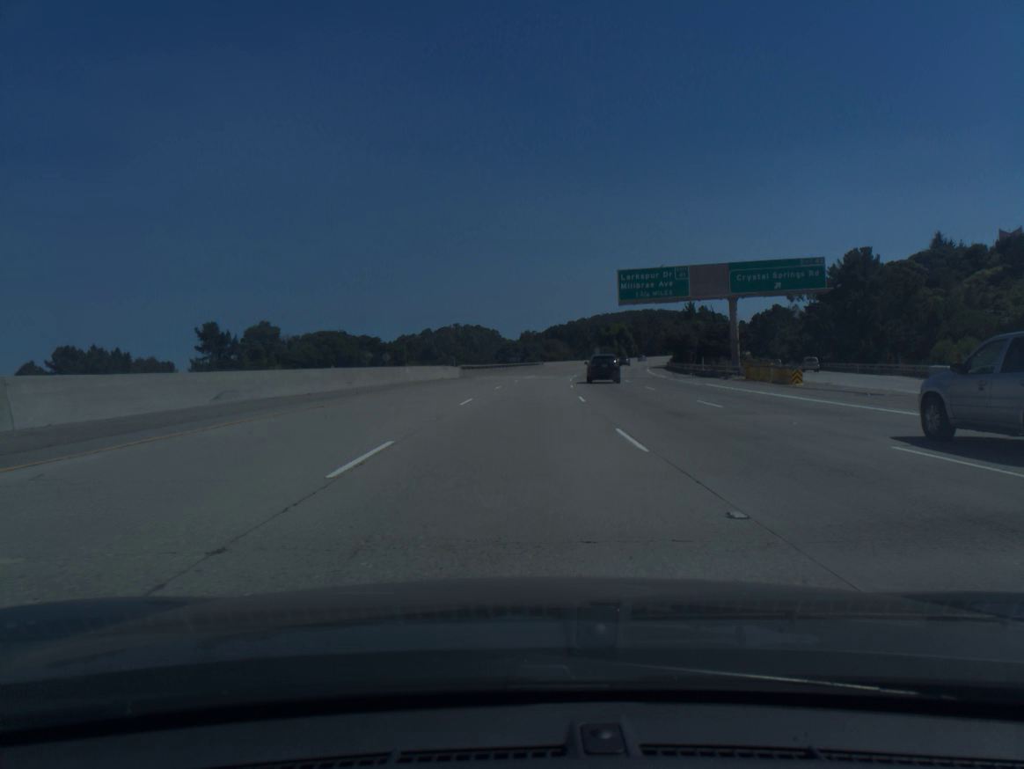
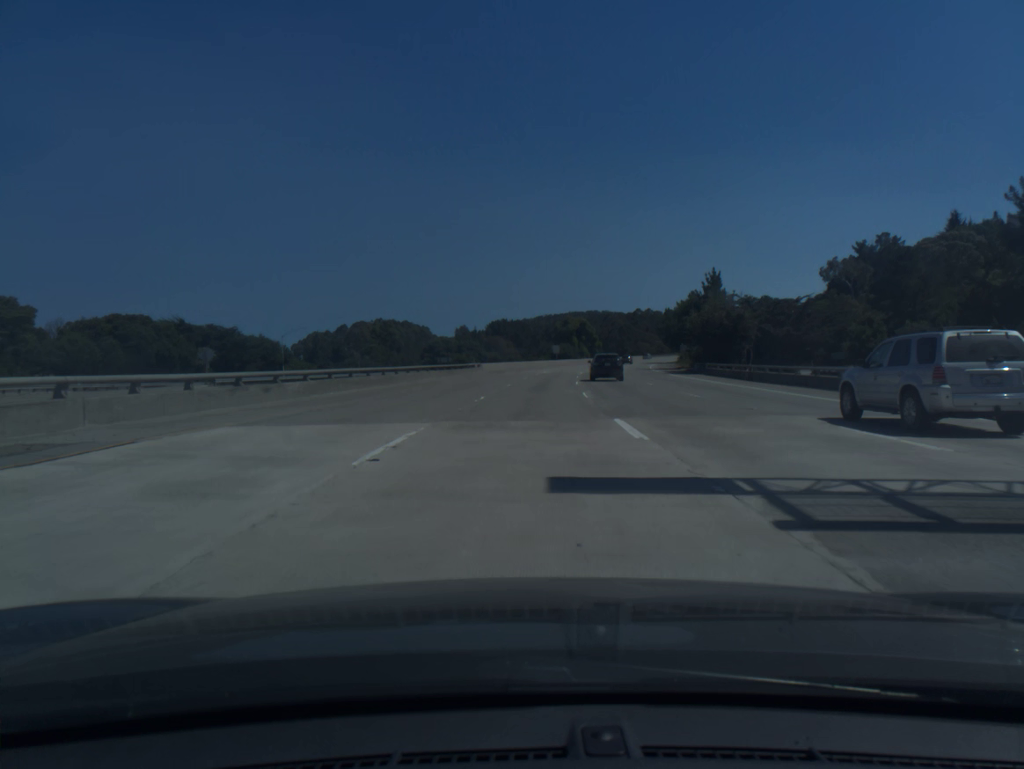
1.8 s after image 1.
(+2.0, +56.0) m; +4°
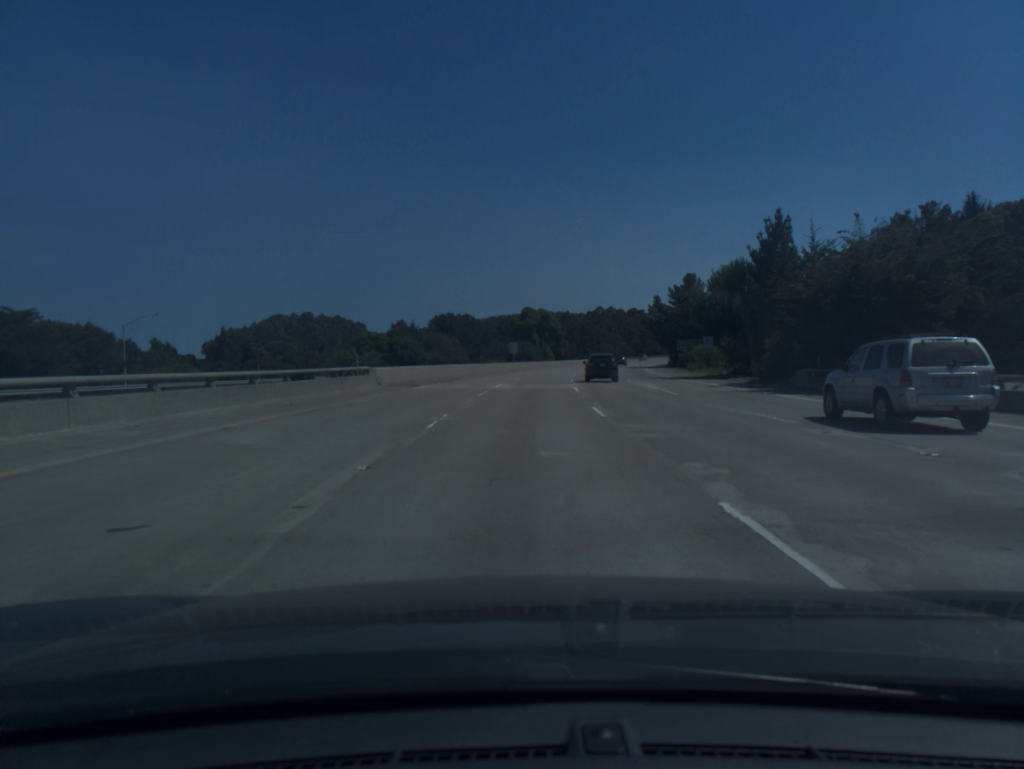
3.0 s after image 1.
(+1.1, +37.4) m; +4°
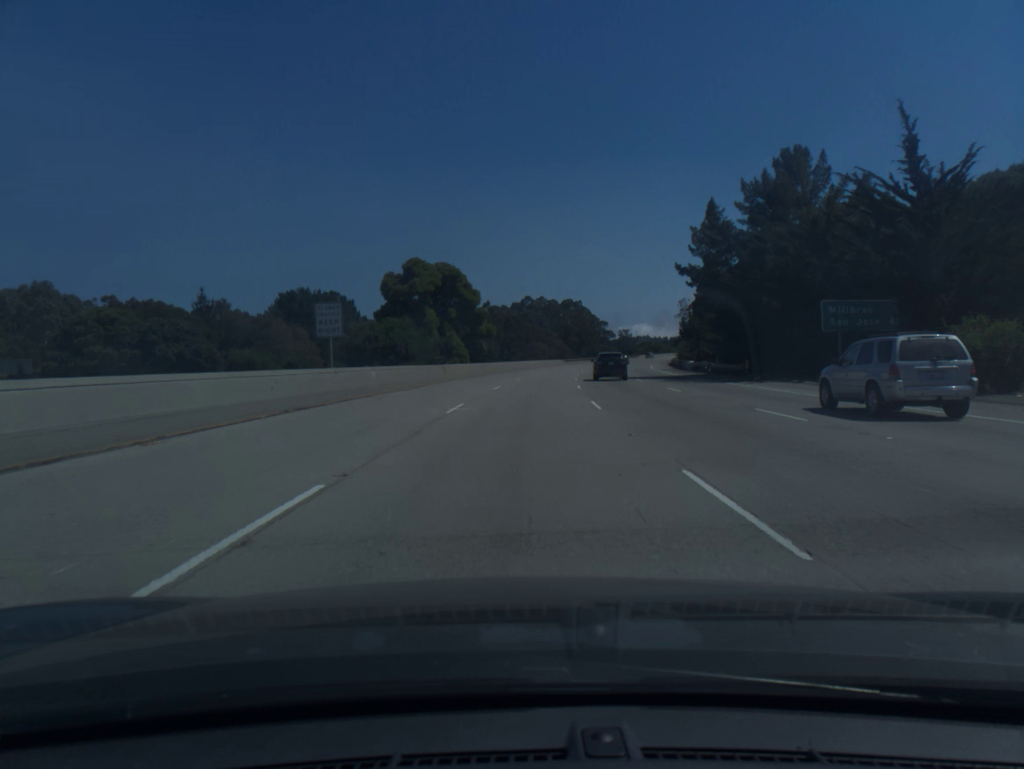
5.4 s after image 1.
(+4.0, +75.0) m; +6°
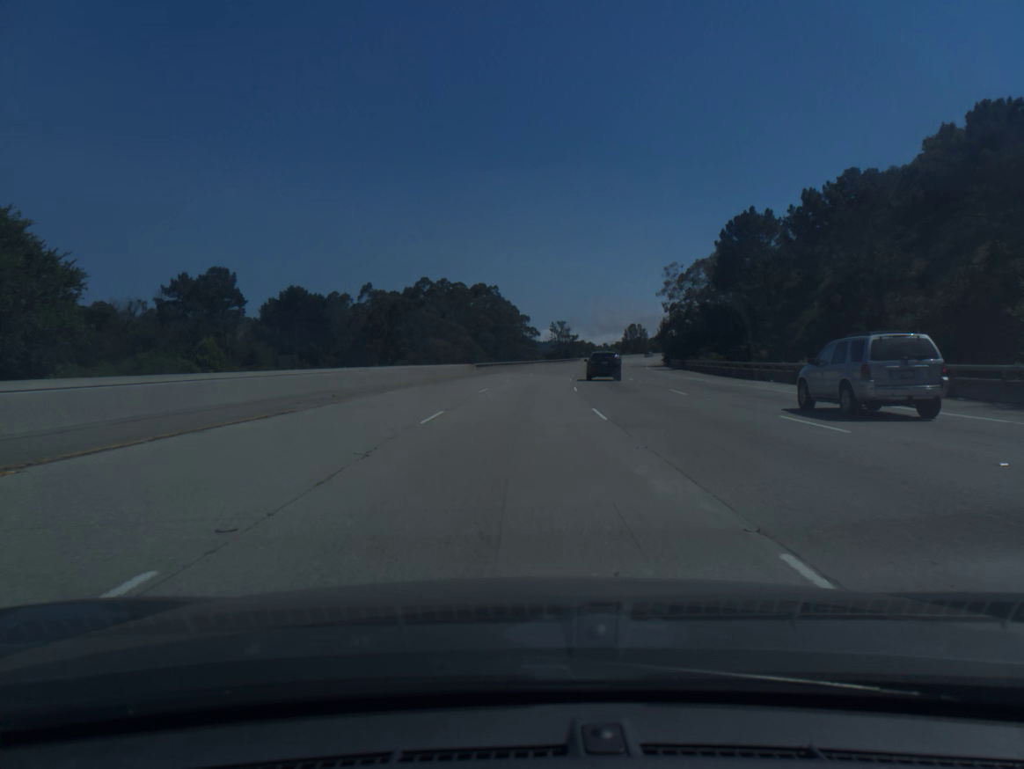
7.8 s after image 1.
(+4.3, +75.1) m; +6°
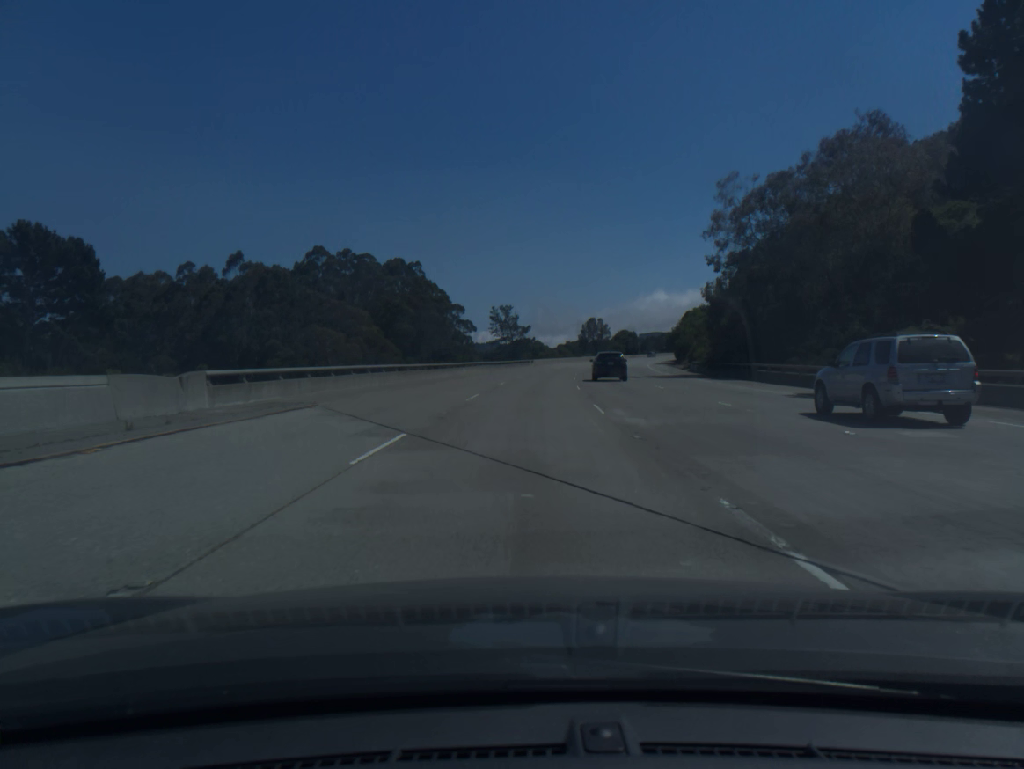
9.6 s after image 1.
(+2.0, +56.3) m; +4°
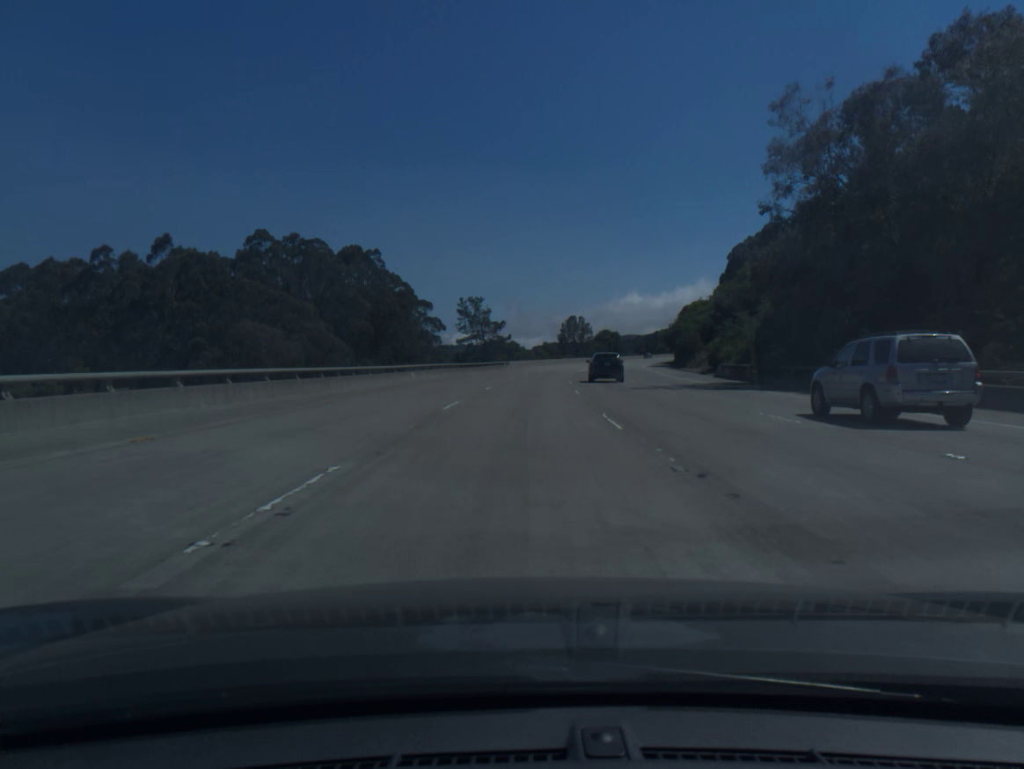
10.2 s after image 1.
(+0.3, +18.8) m; +2°
